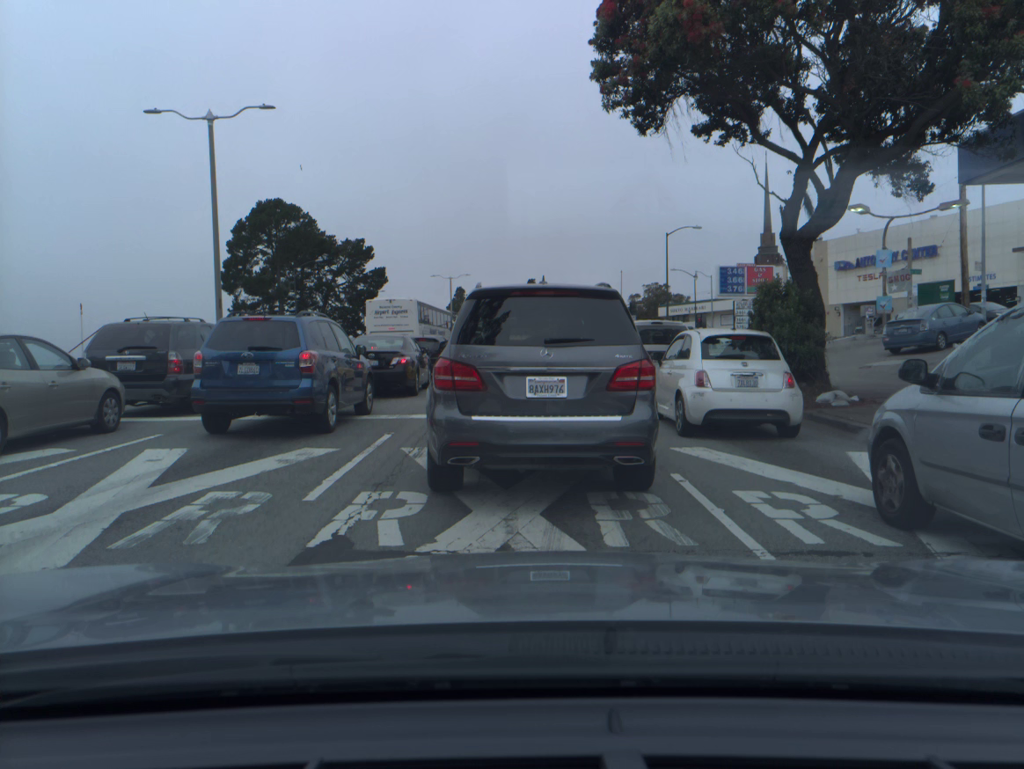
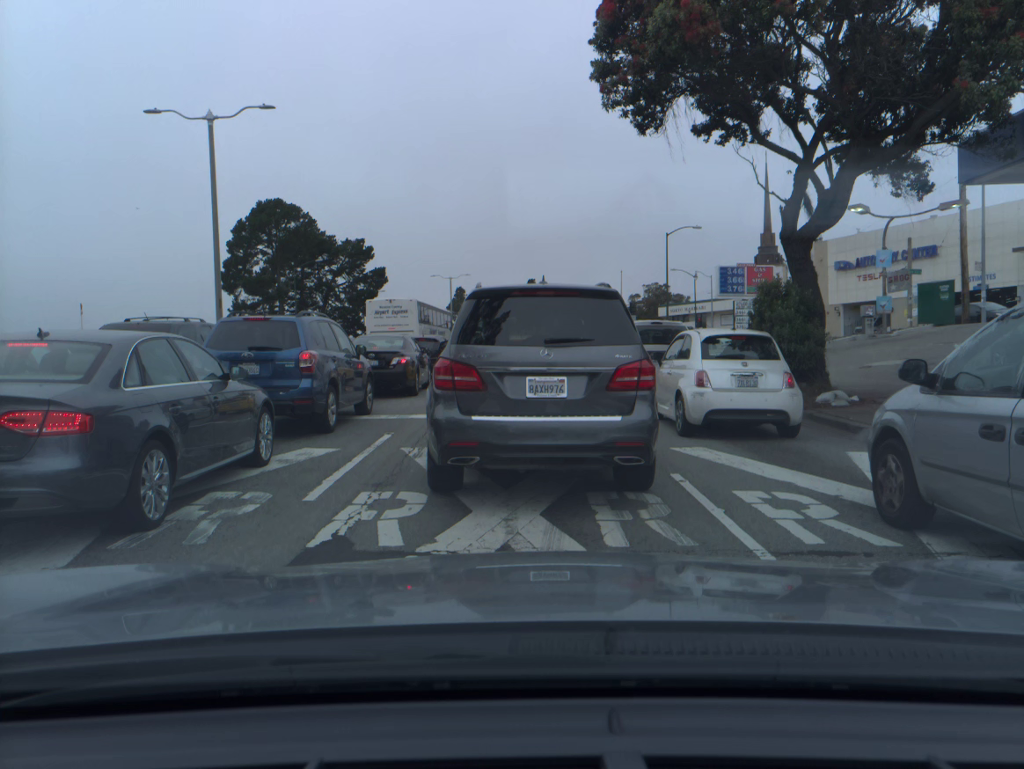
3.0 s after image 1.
(0.0, 0.0) m; 0°
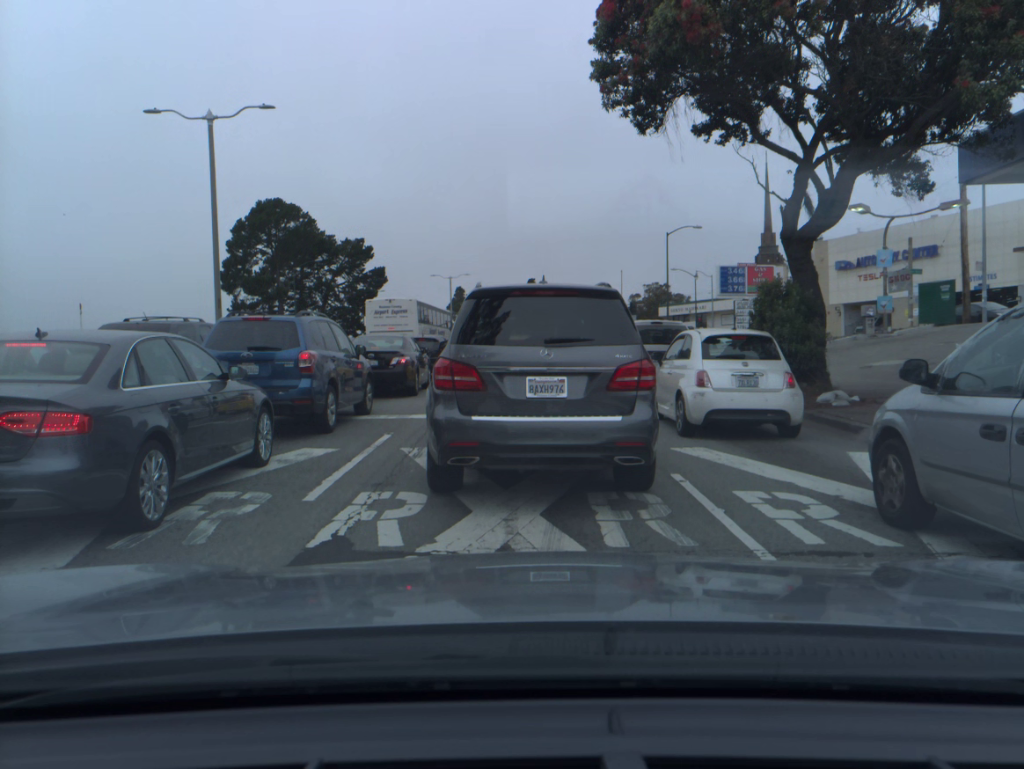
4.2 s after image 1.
(0.0, 0.0) m; 0°
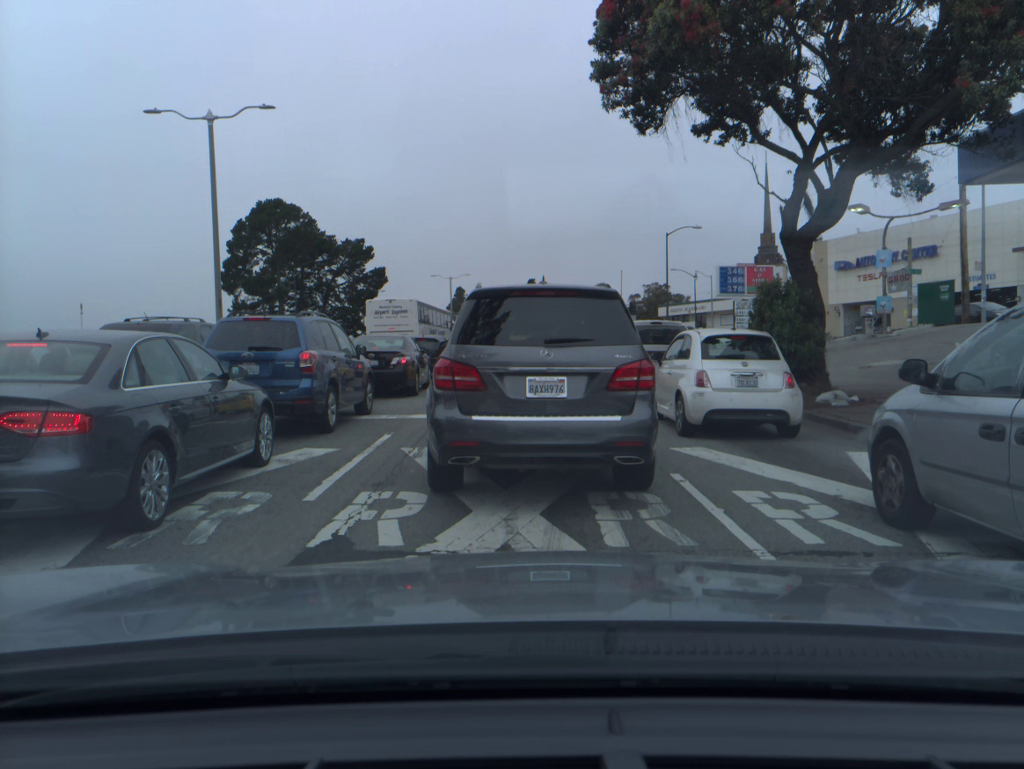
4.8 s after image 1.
(0.0, 0.0) m; 0°
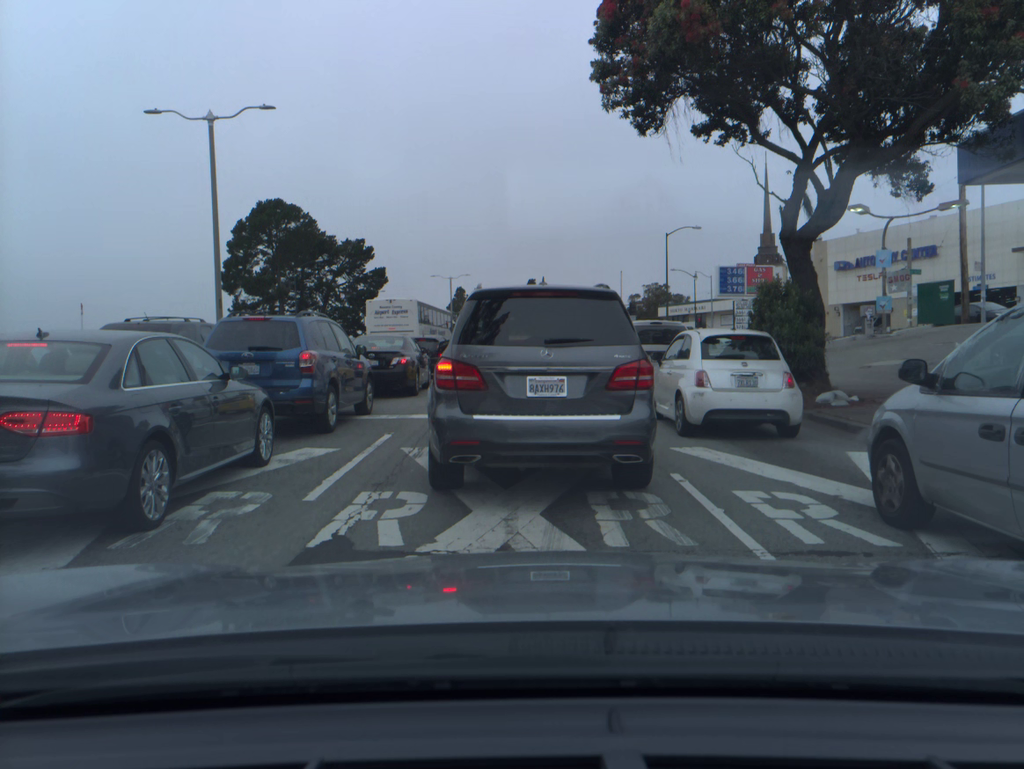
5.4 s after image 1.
(0.0, 0.0) m; 0°
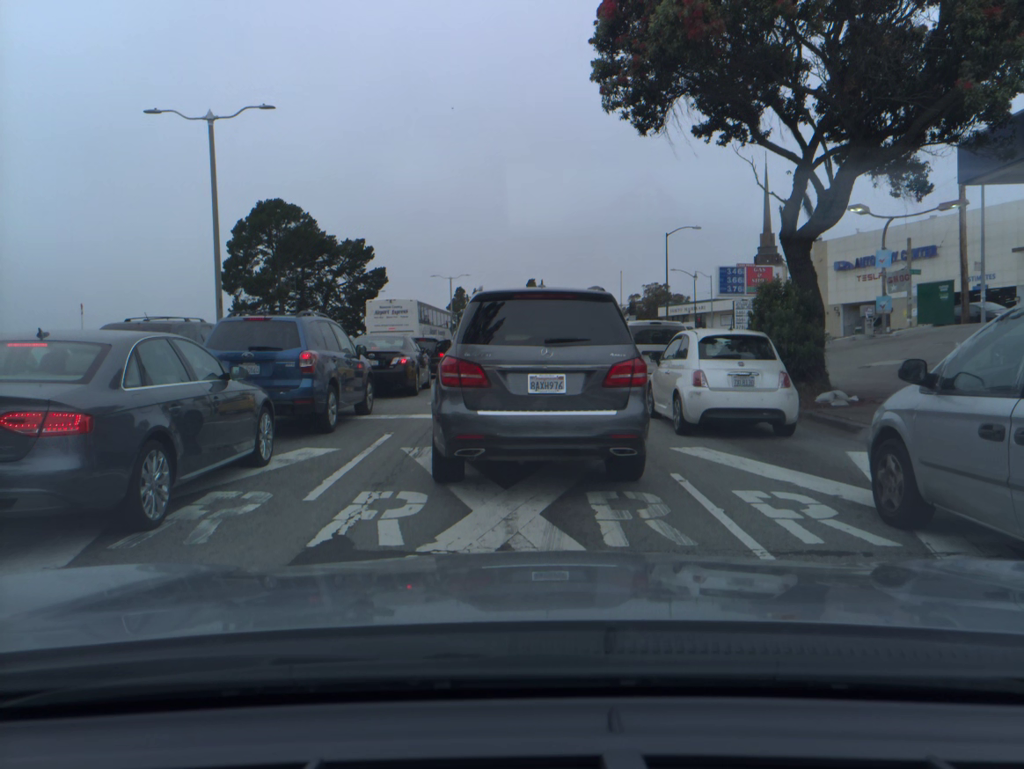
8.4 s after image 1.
(0.0, 0.0) m; 0°
